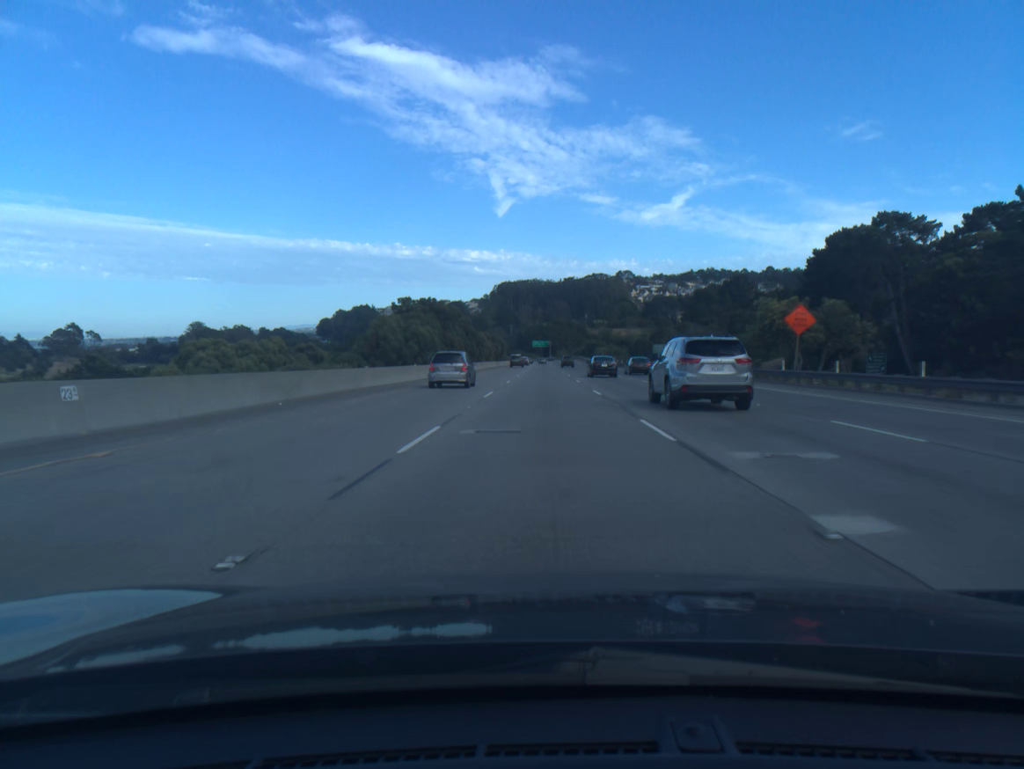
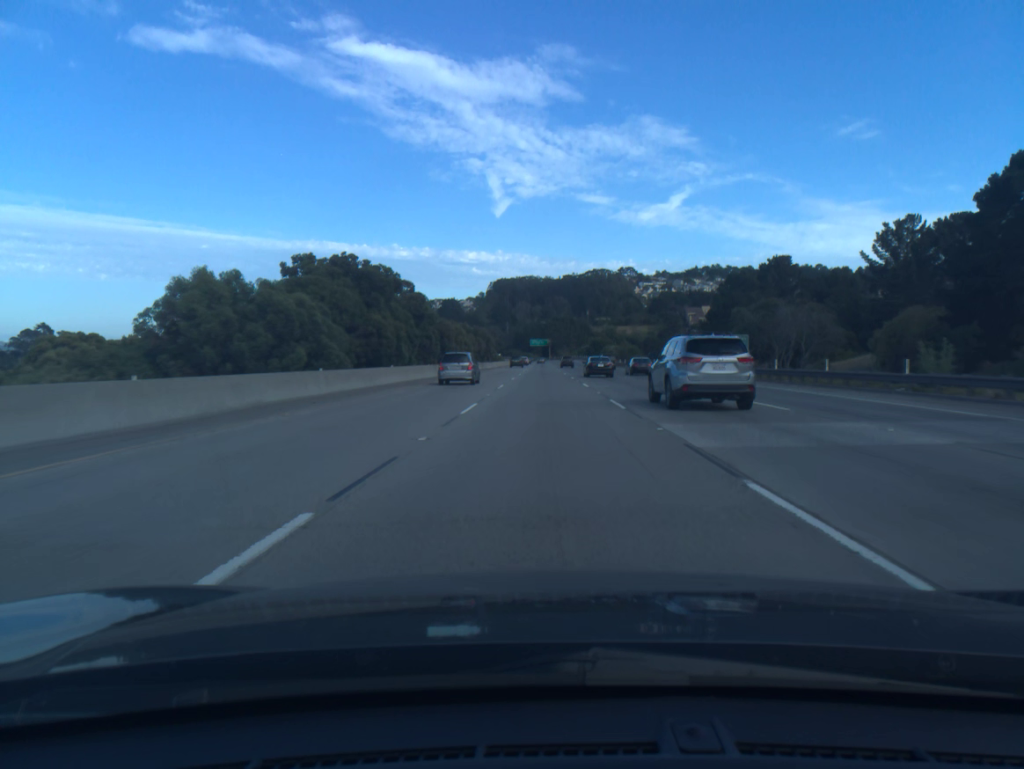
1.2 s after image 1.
(0.0, +37.0) m; 0°
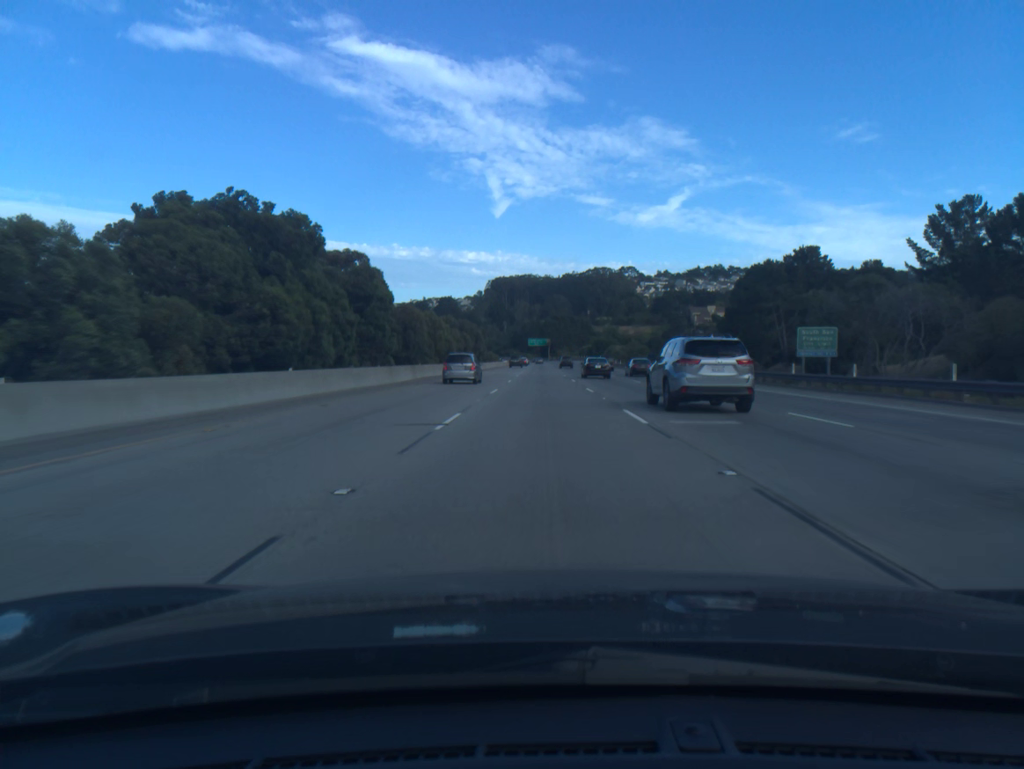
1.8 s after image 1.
(0.0, +18.5) m; 0°
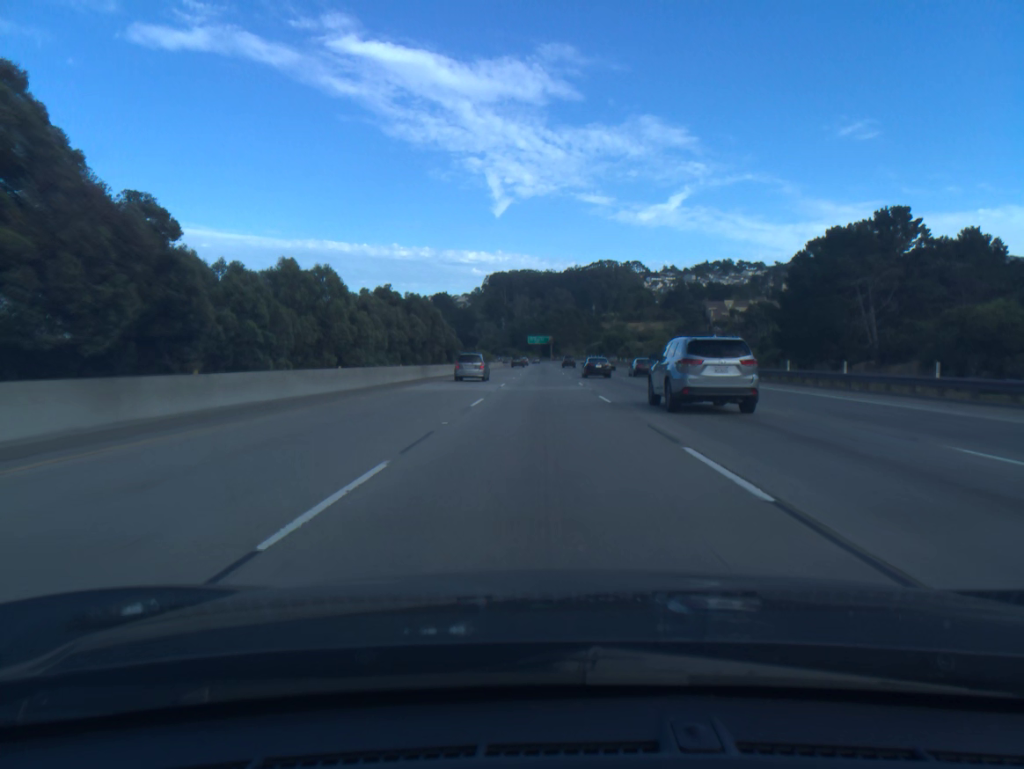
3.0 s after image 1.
(0.0, +37.1) m; 0°
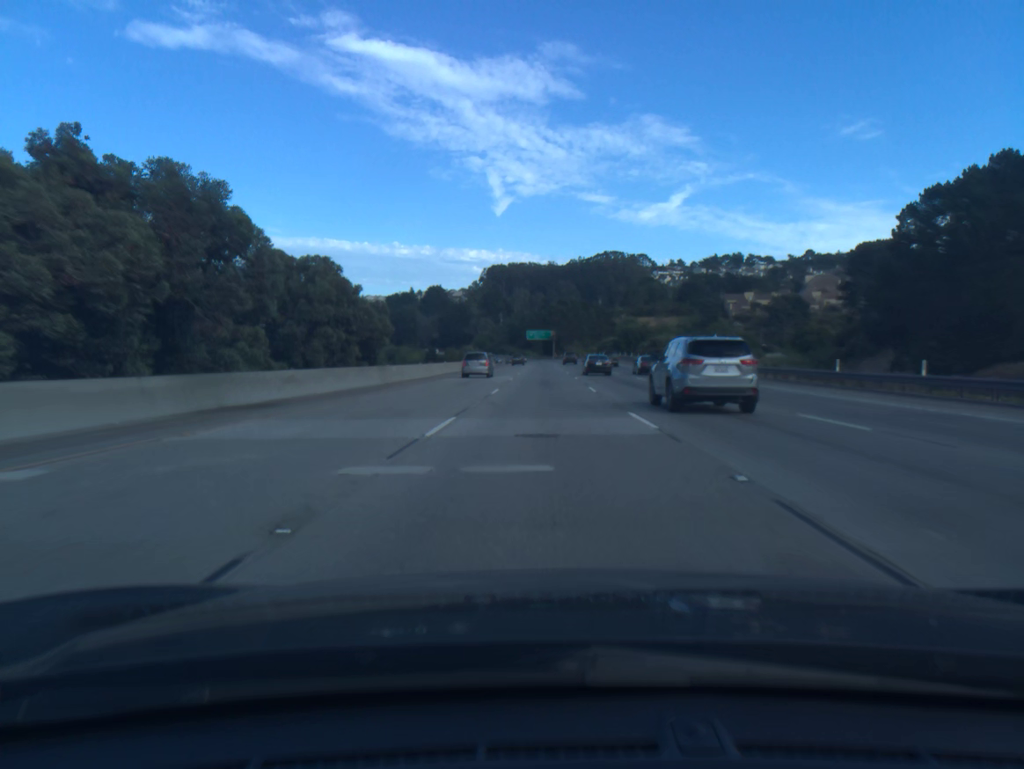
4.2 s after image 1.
(-0.1, +37.1) m; 0°
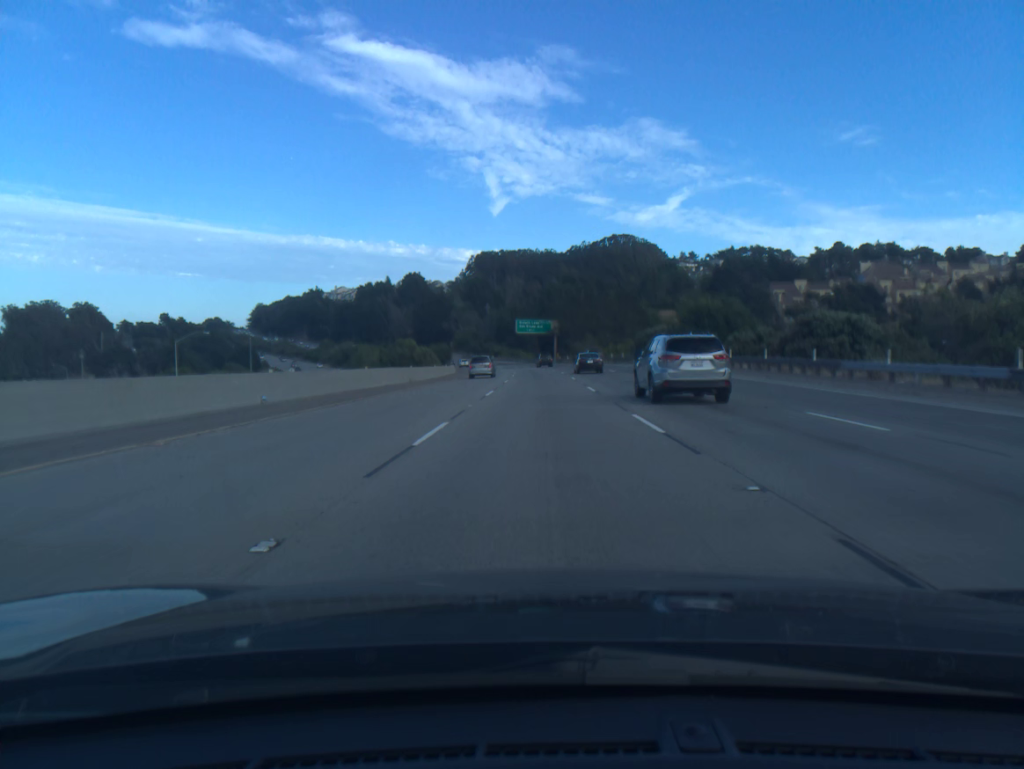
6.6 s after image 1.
(+0.1, +73.9) m; 0°
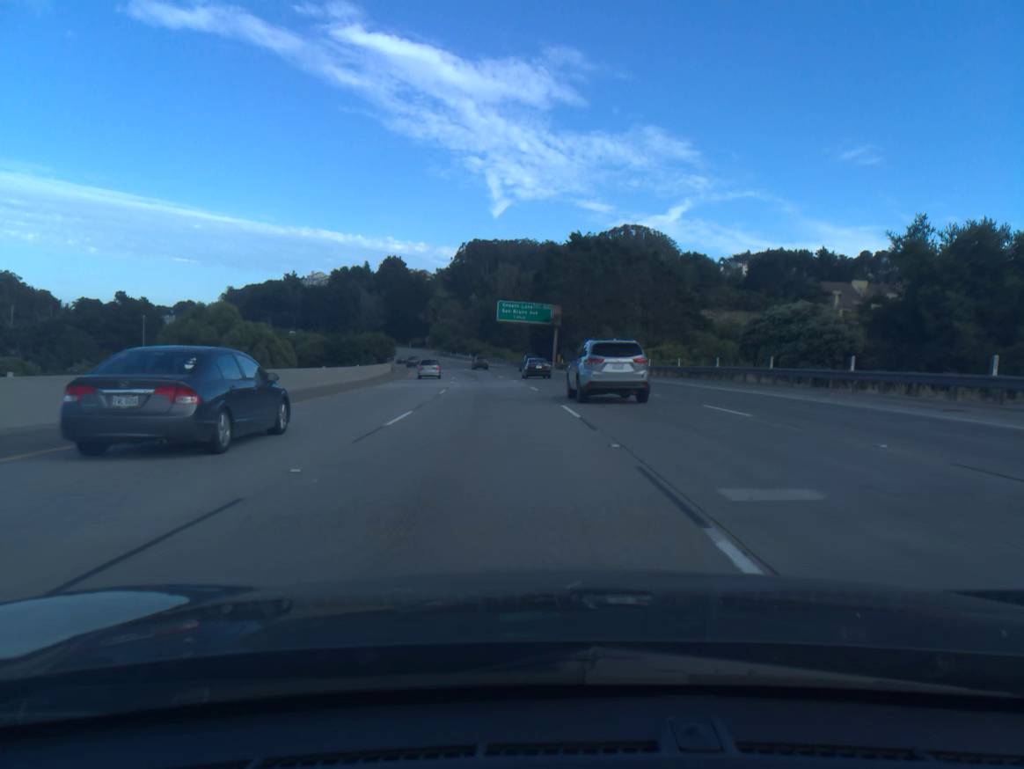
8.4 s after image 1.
(+0.4, +54.7) m; 0°
